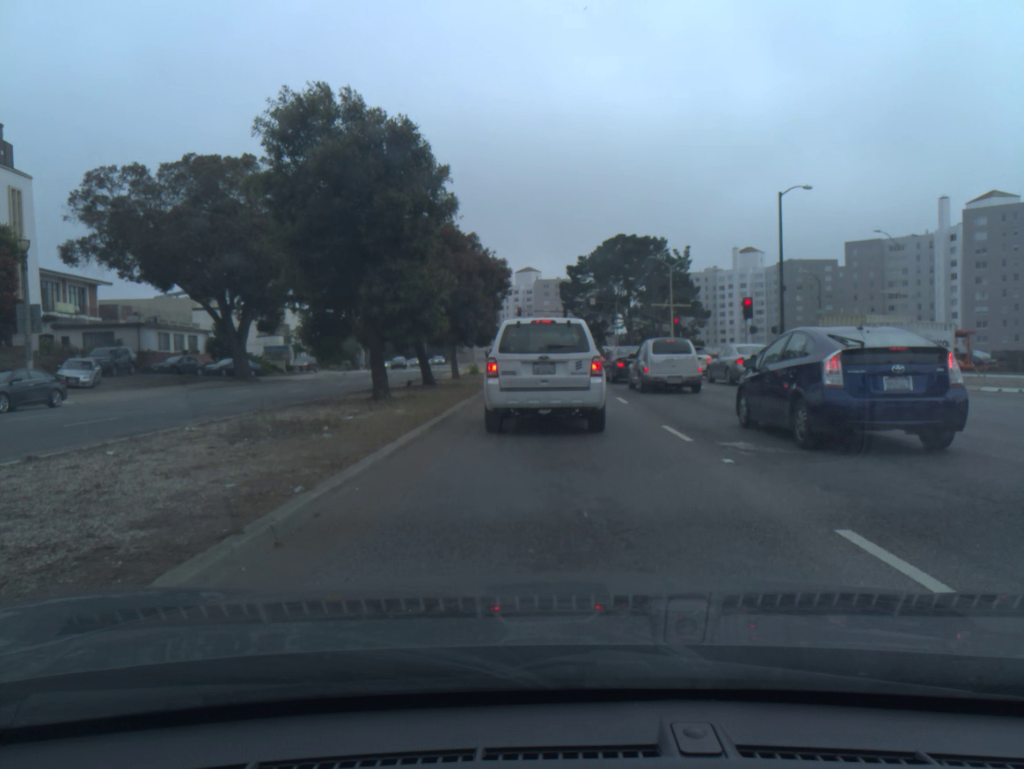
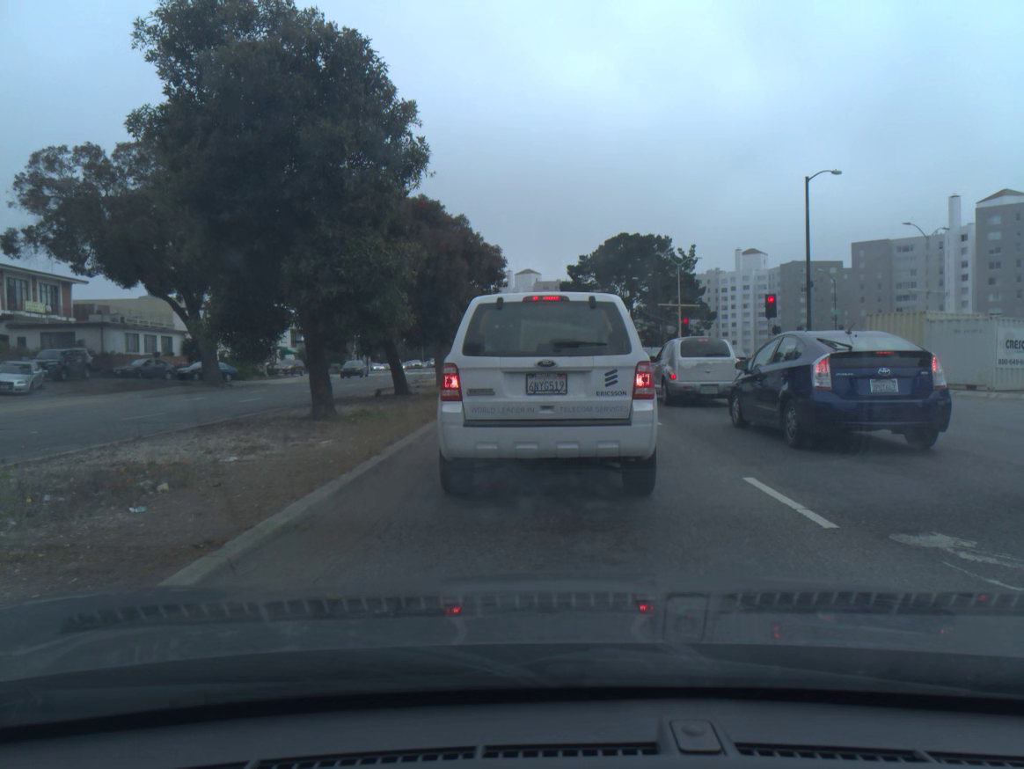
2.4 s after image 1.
(0.0, +5.3) m; 0°
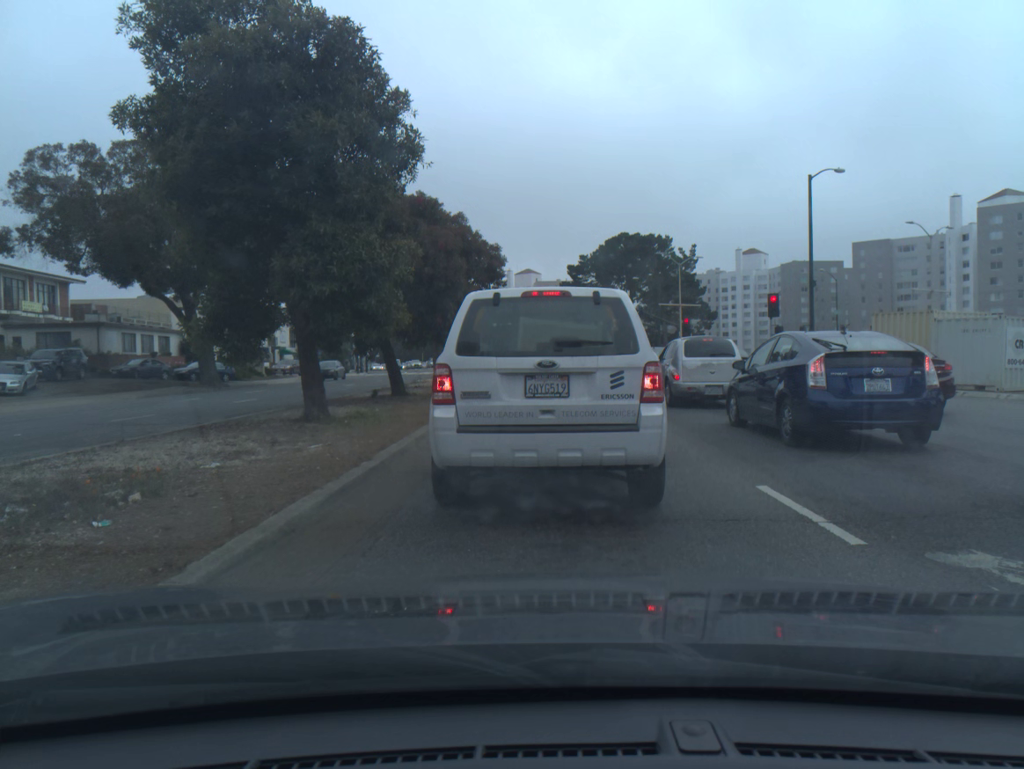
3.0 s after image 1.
(0.0, +0.5) m; 0°
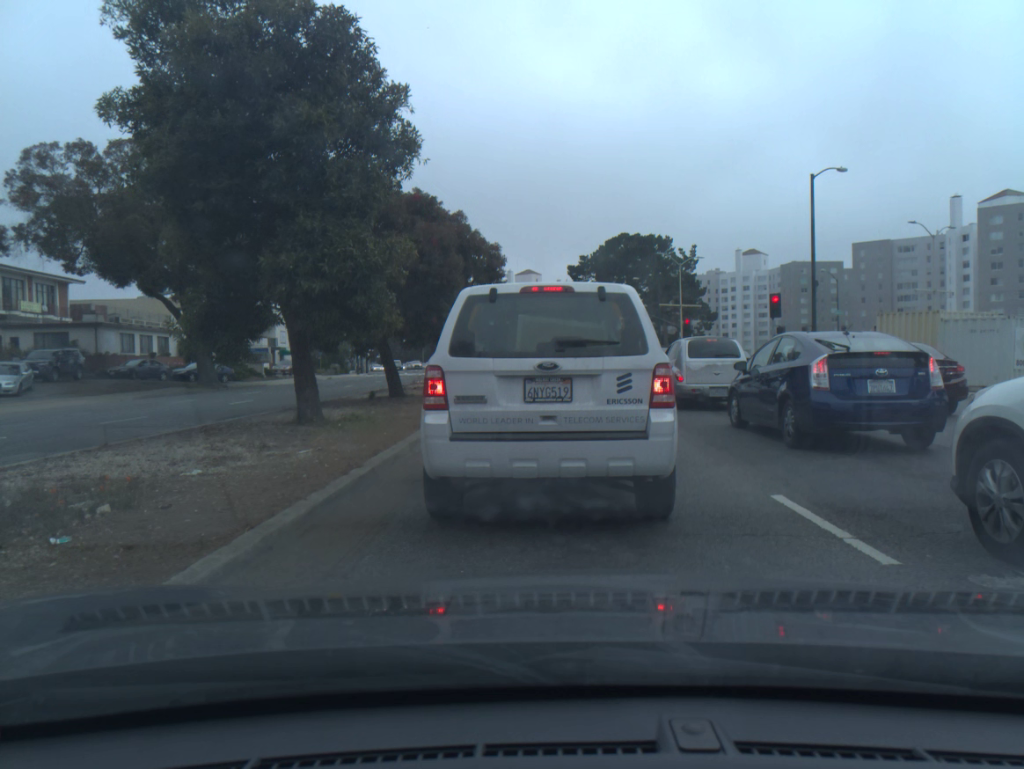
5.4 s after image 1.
(0.0, +0.5) m; 0°
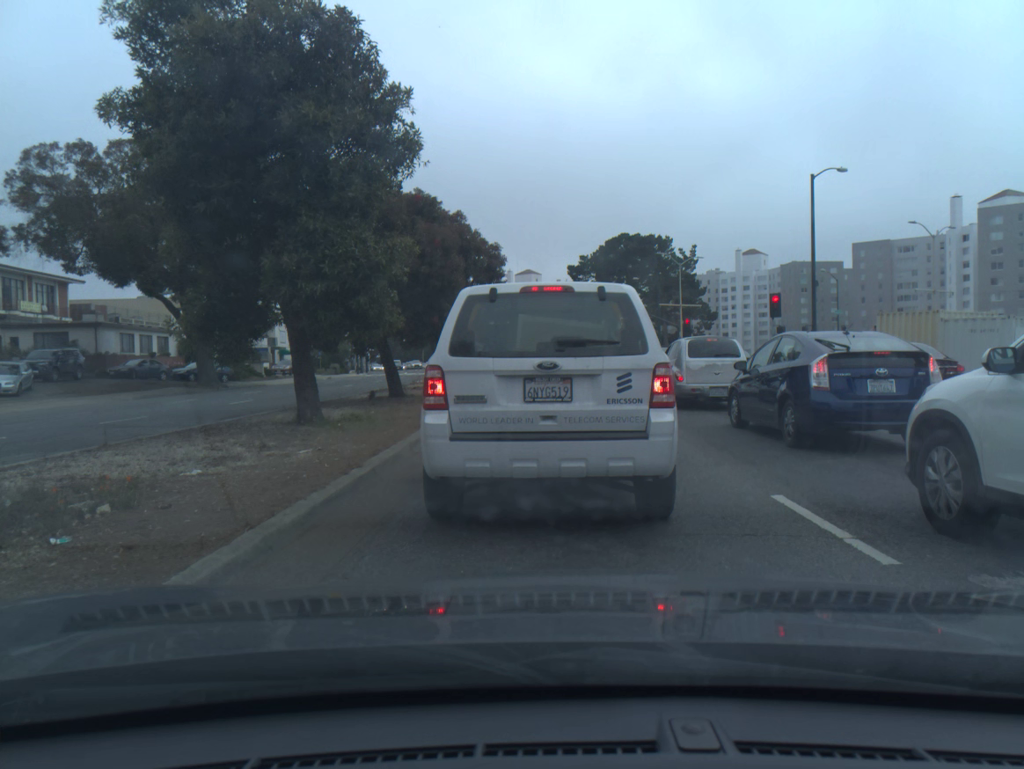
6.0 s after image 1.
(0.0, 0.0) m; 0°
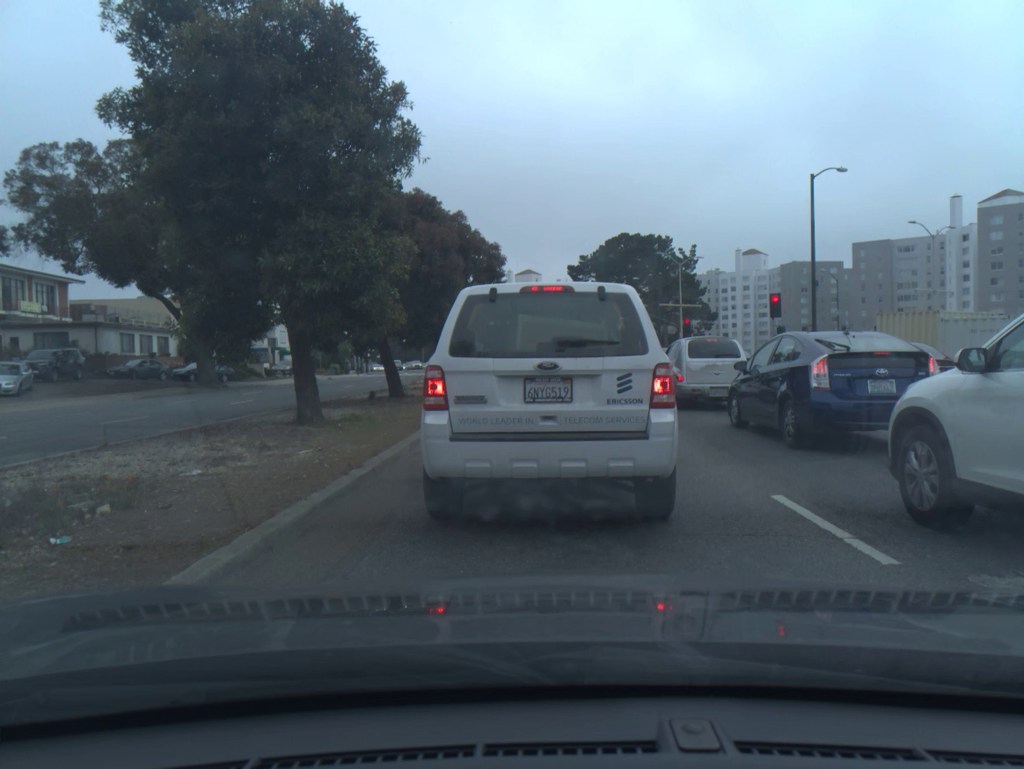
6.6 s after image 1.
(0.0, 0.0) m; 0°
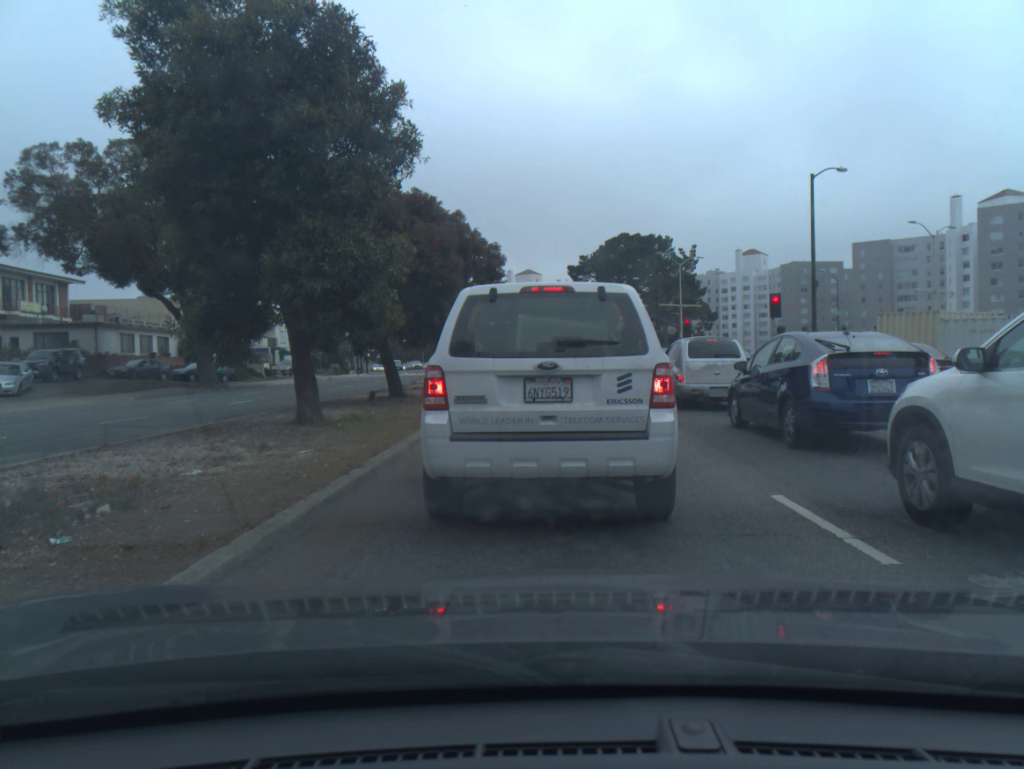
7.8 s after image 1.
(0.0, 0.0) m; 0°
